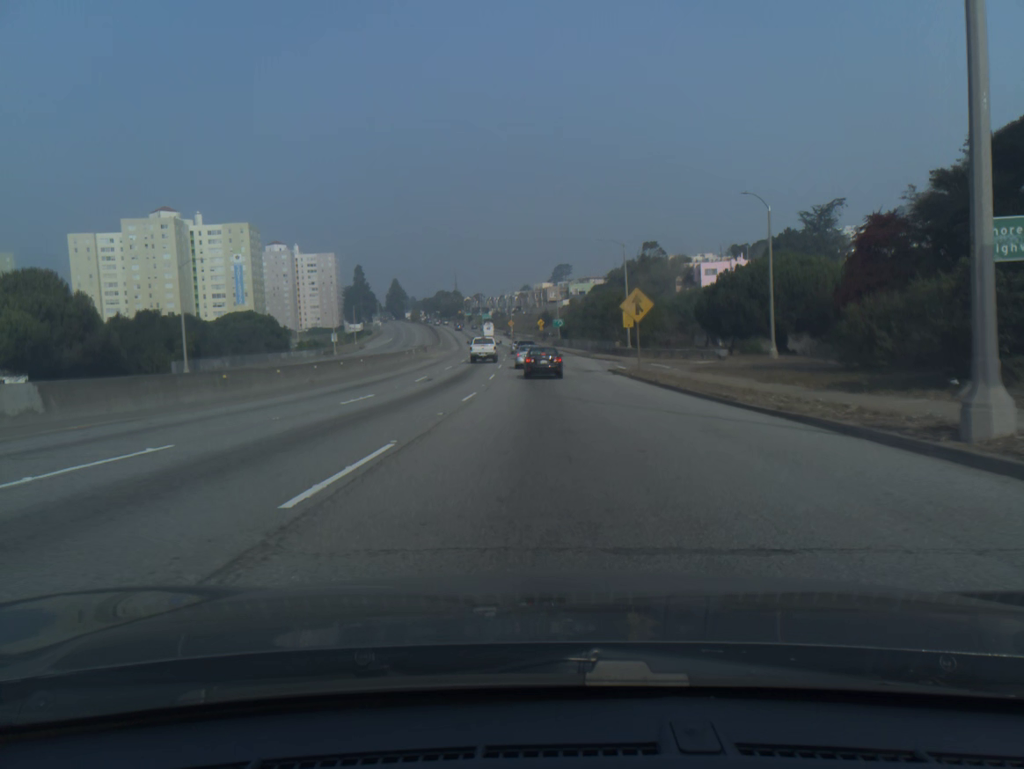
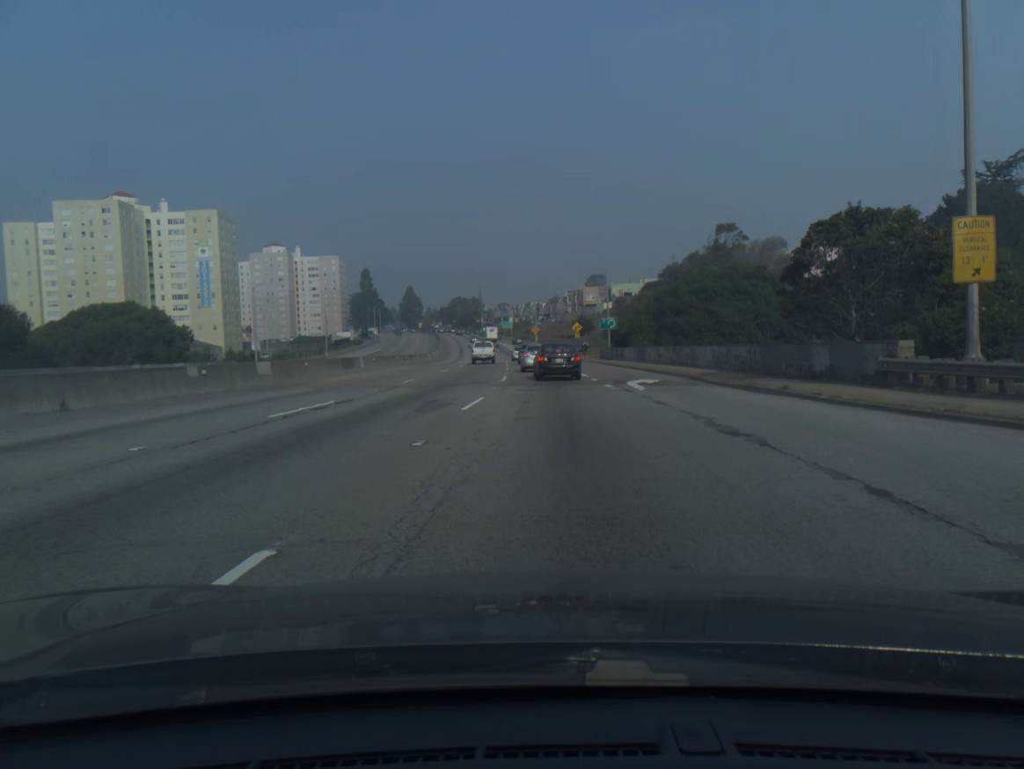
(-1.1, +50.8) m; -2°
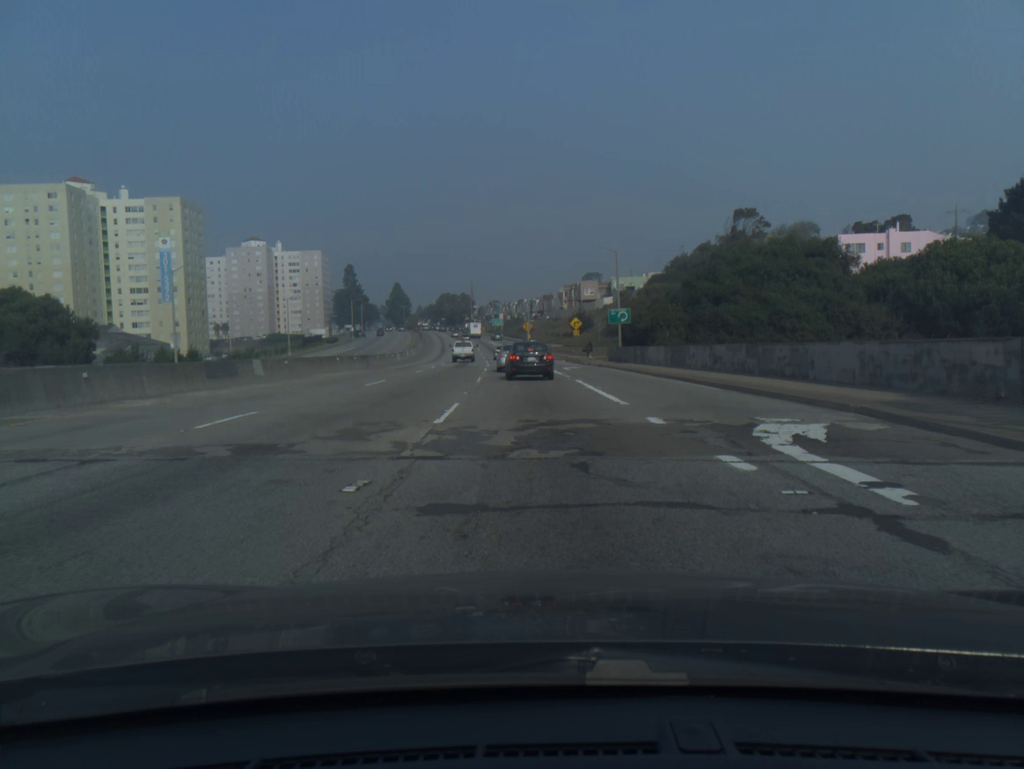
(+0.1, +17.7) m; 0°
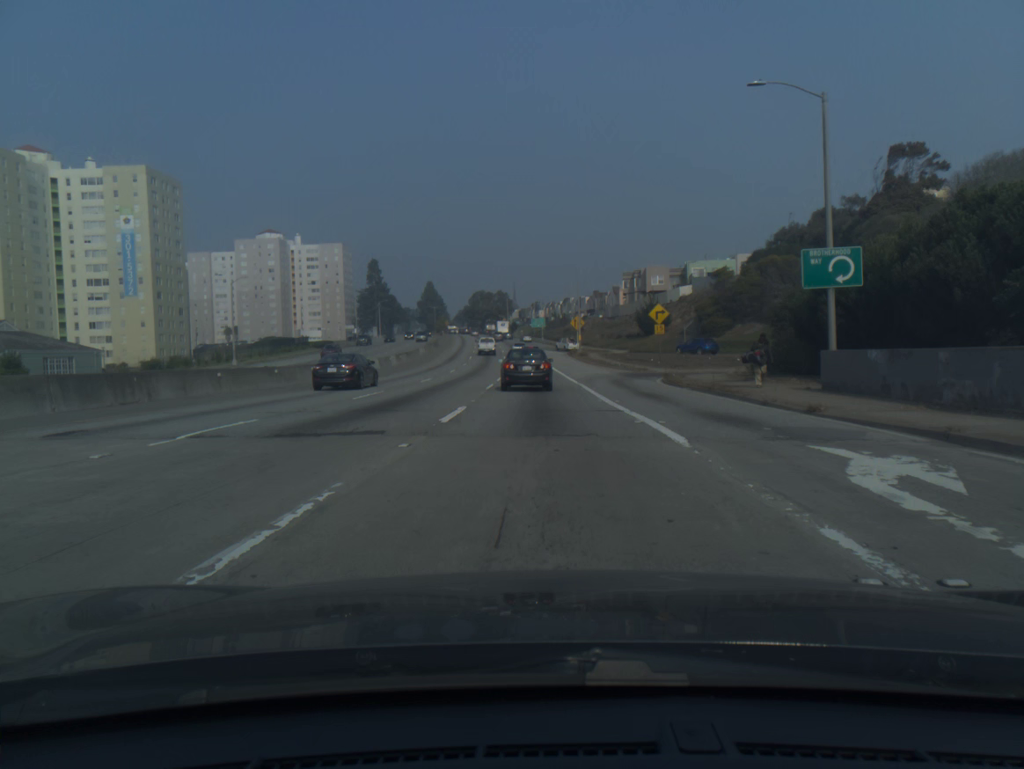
(-1.1, +40.6) m; -3°
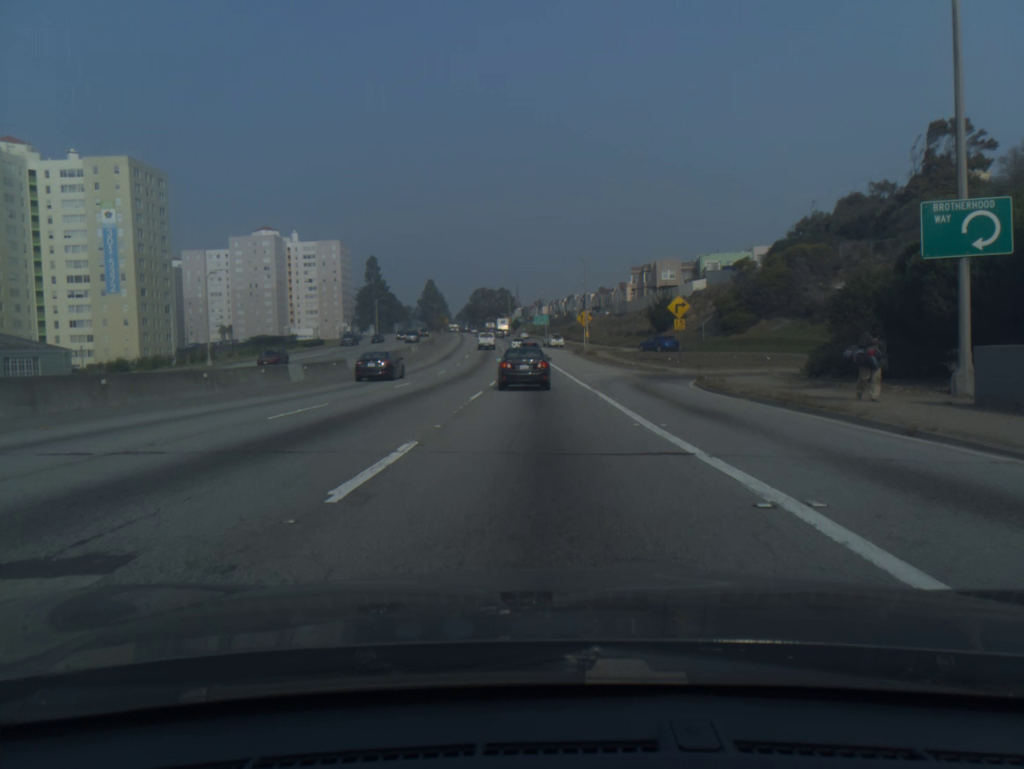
(0.0, +7.5) m; 0°
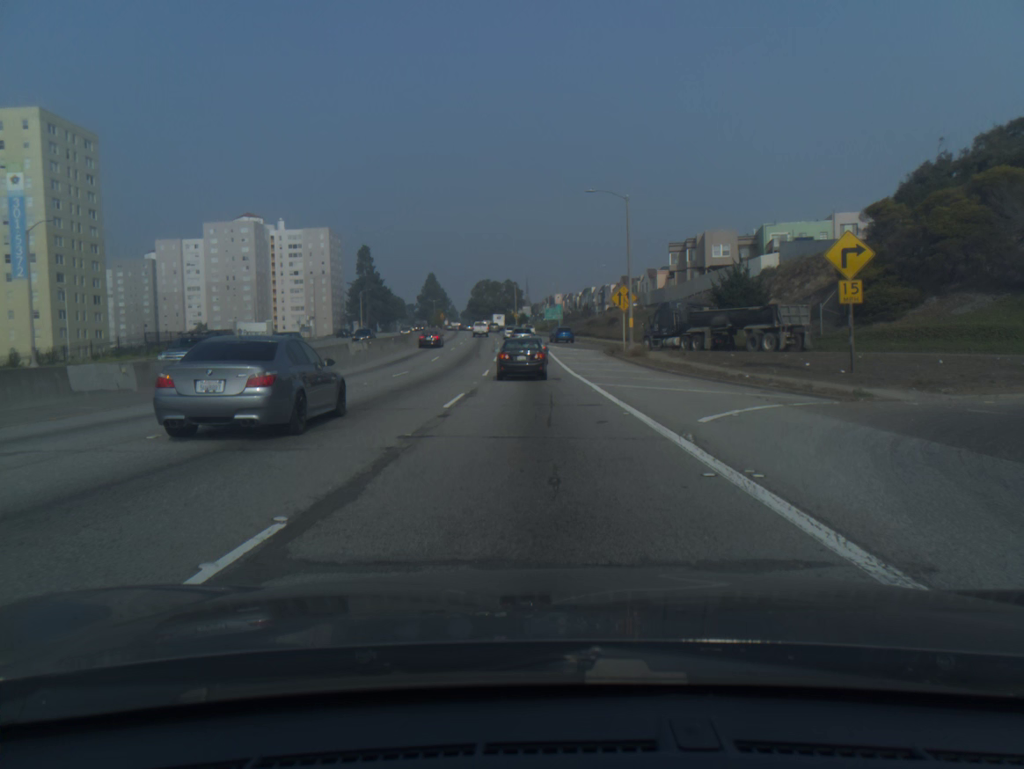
(-0.1, +29.2) m; -1°
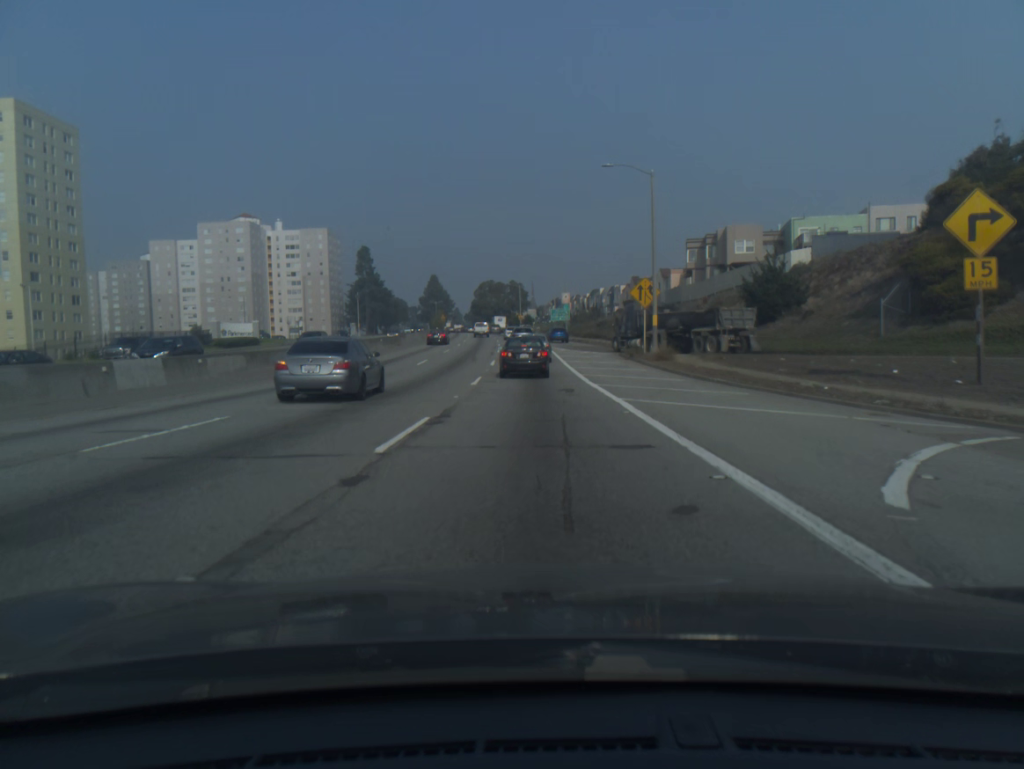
(0.0, +7.1) m; 0°
